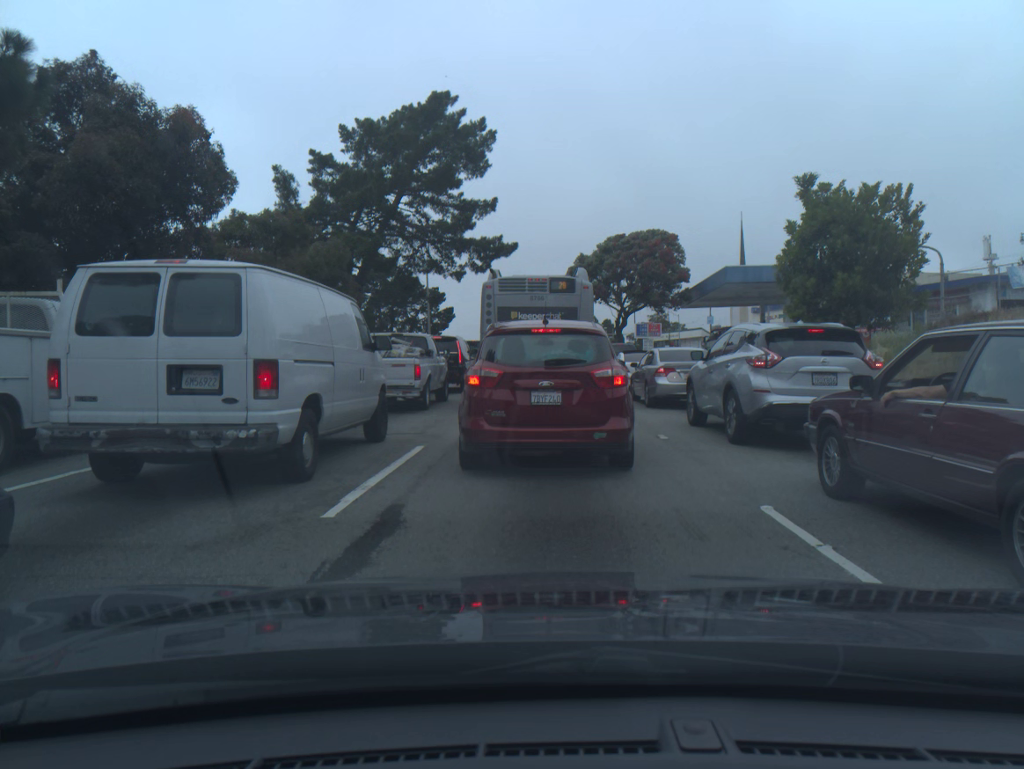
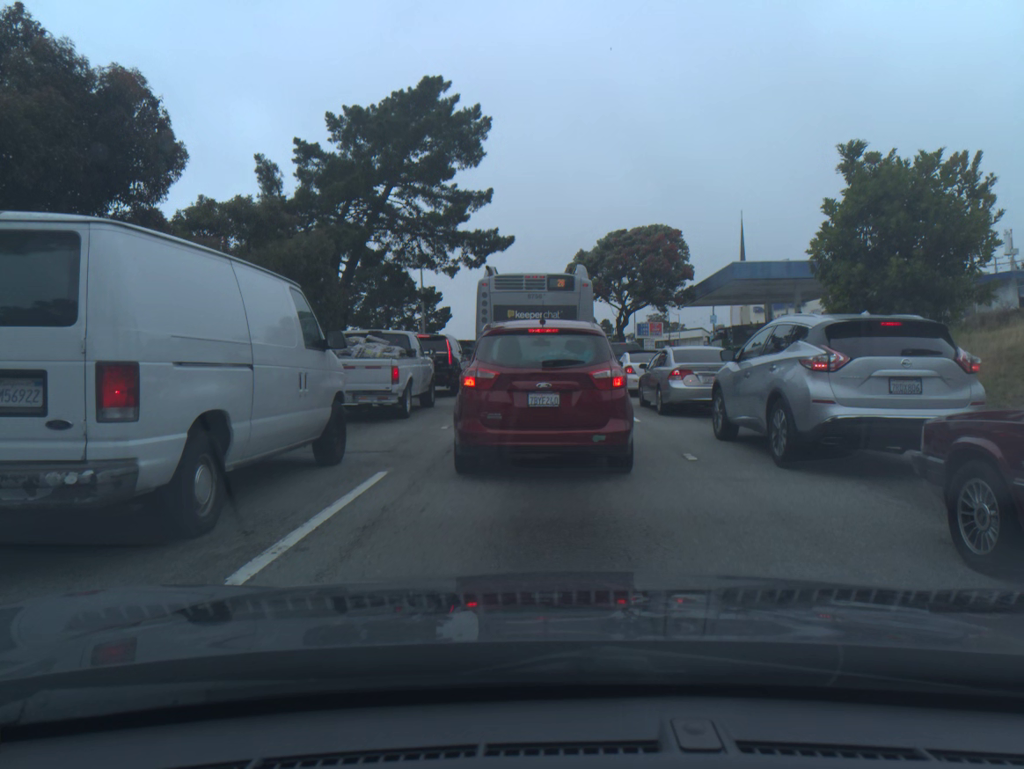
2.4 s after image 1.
(0.0, +2.2) m; 0°
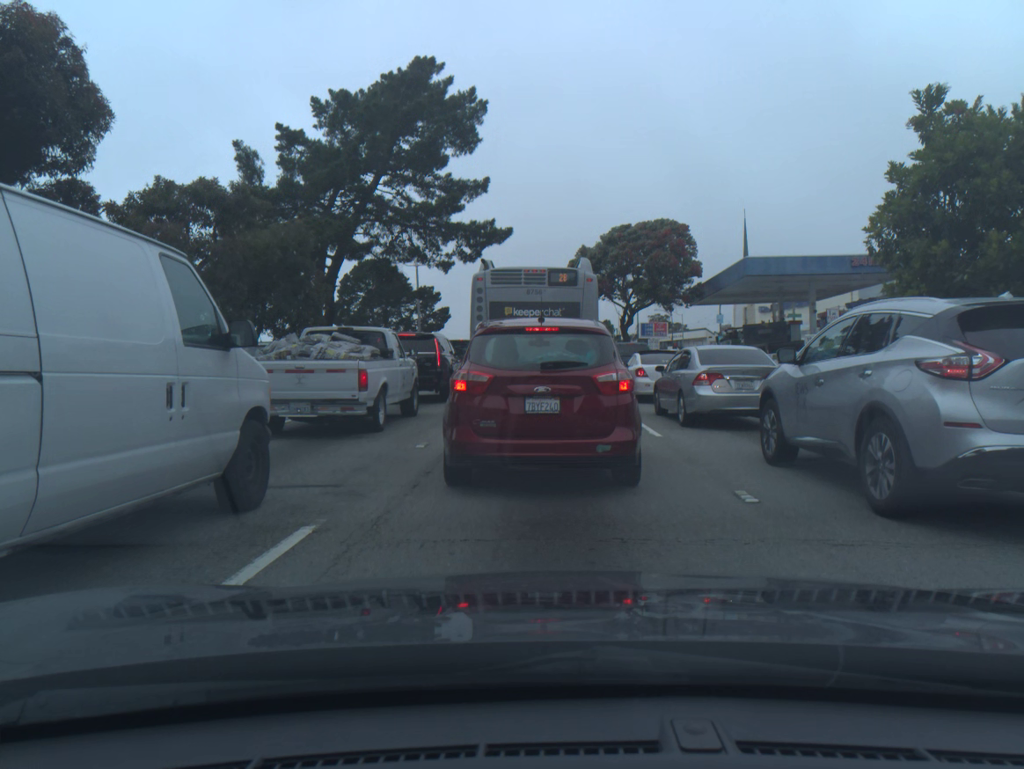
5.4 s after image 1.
(0.0, +2.4) m; 0°
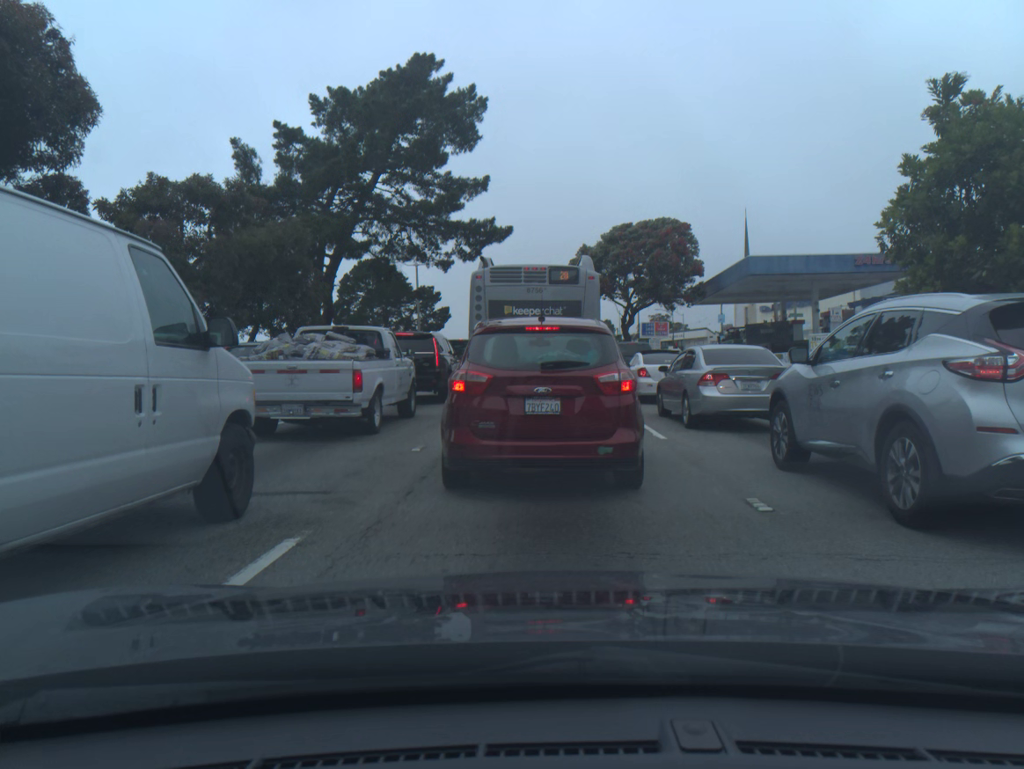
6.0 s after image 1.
(0.0, +0.4) m; 0°
